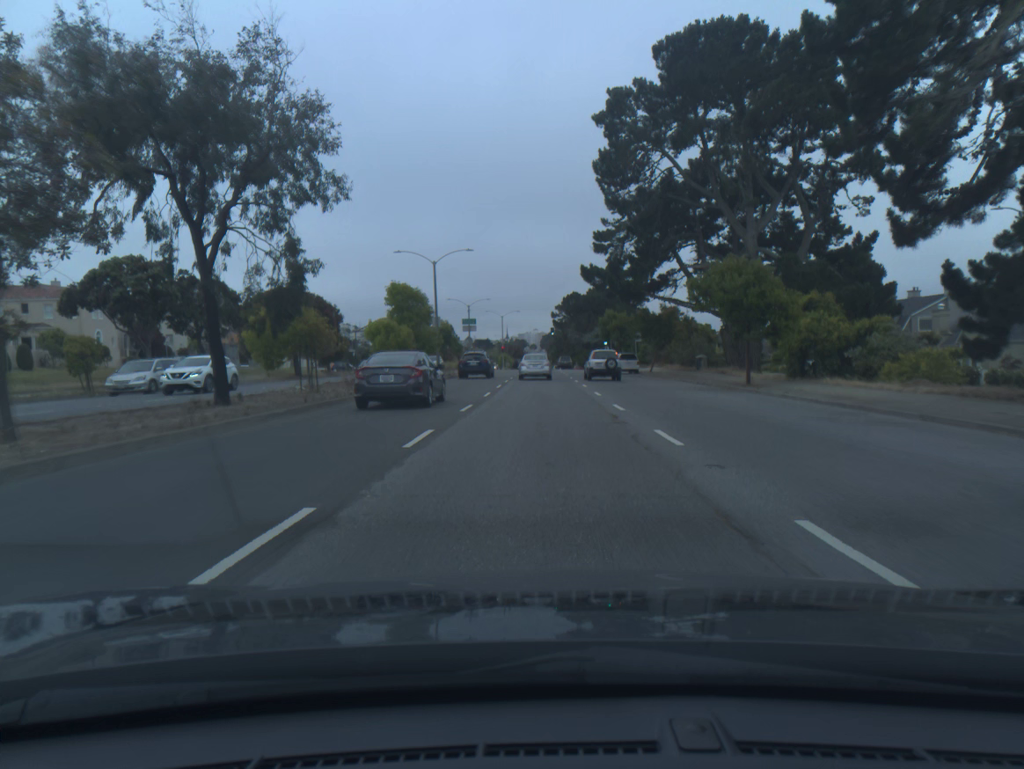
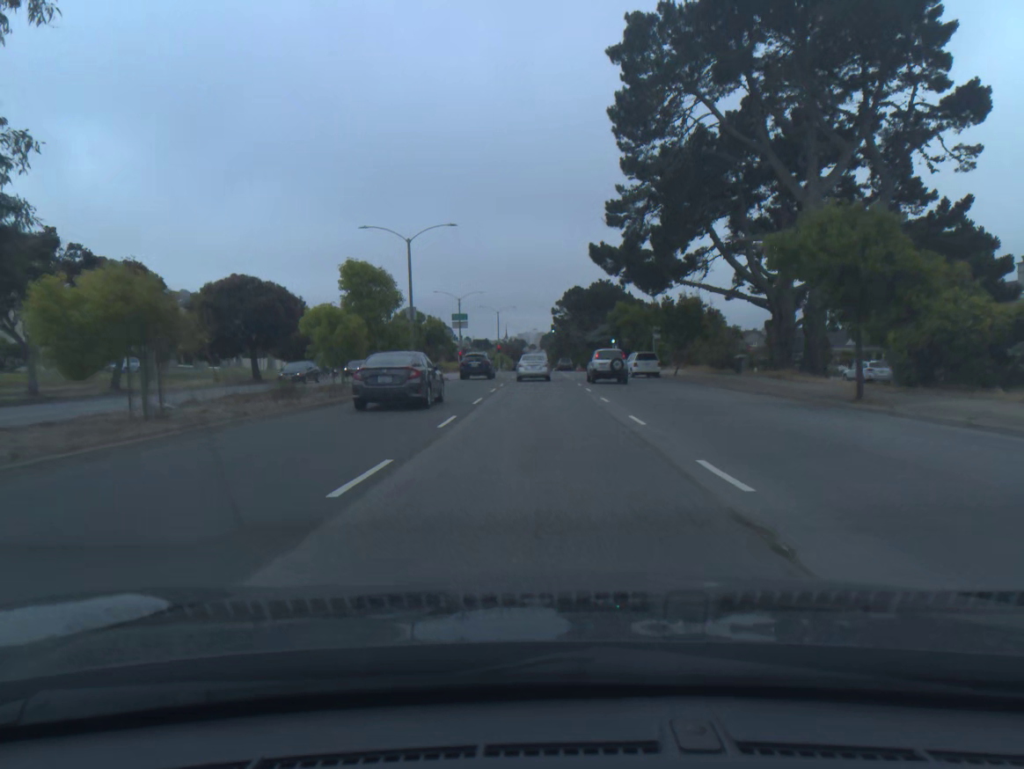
(0.0, +10.9) m; 0°
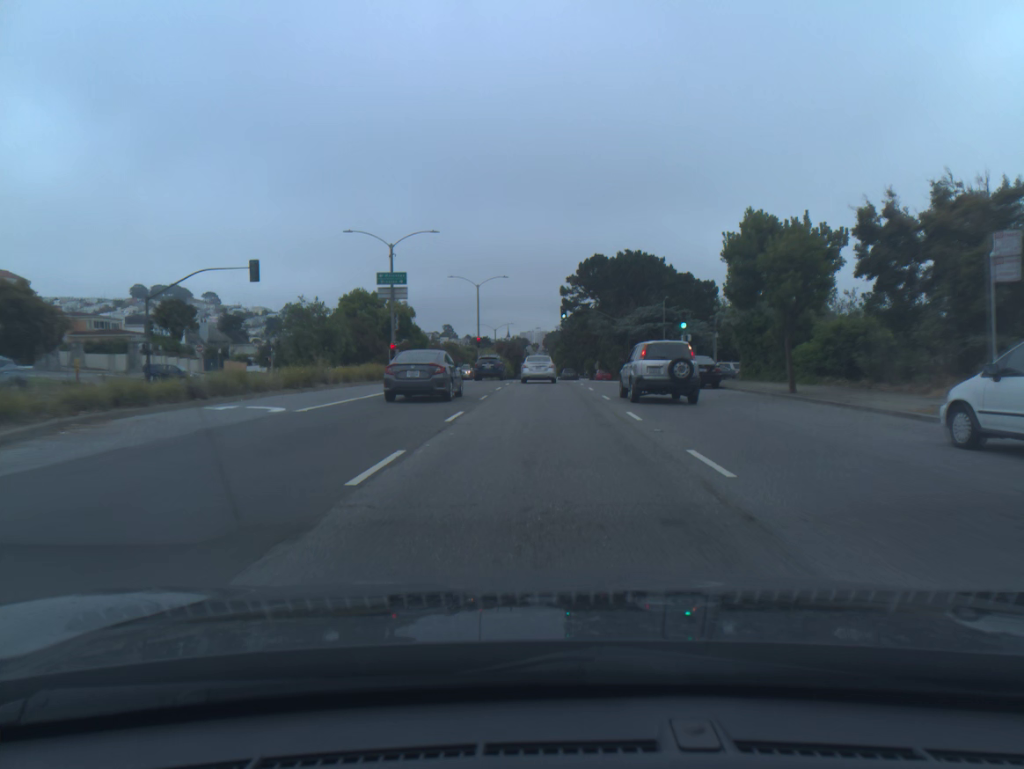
(0.0, +43.0) m; 0°
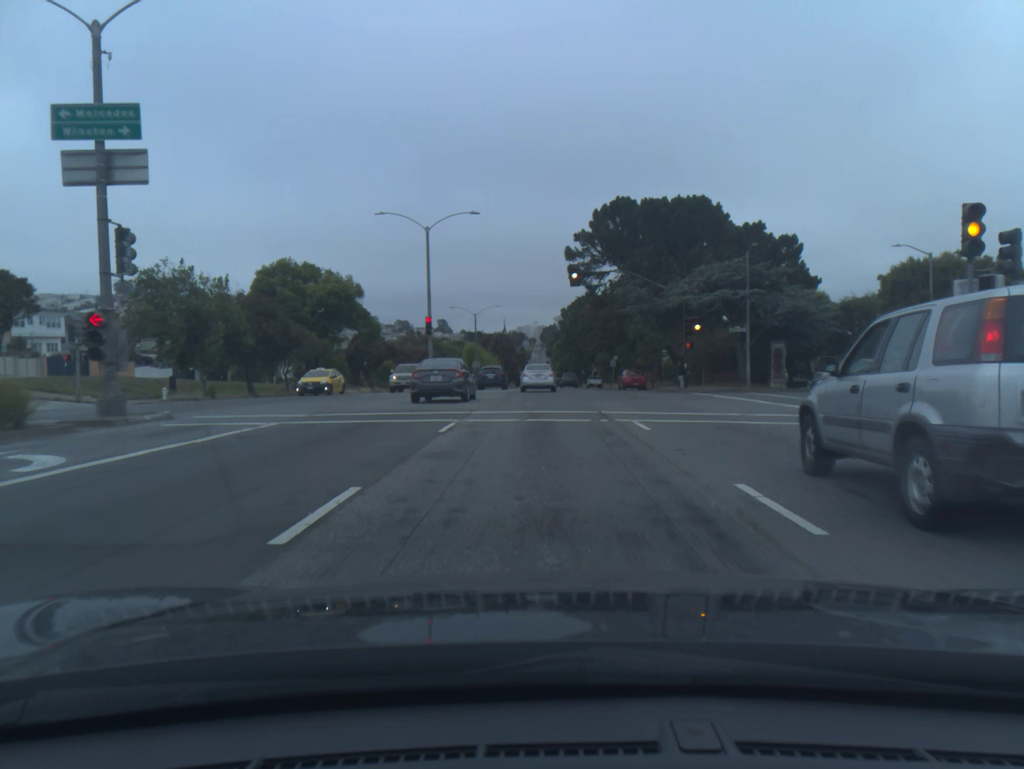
(+0.1, +31.8) m; 0°
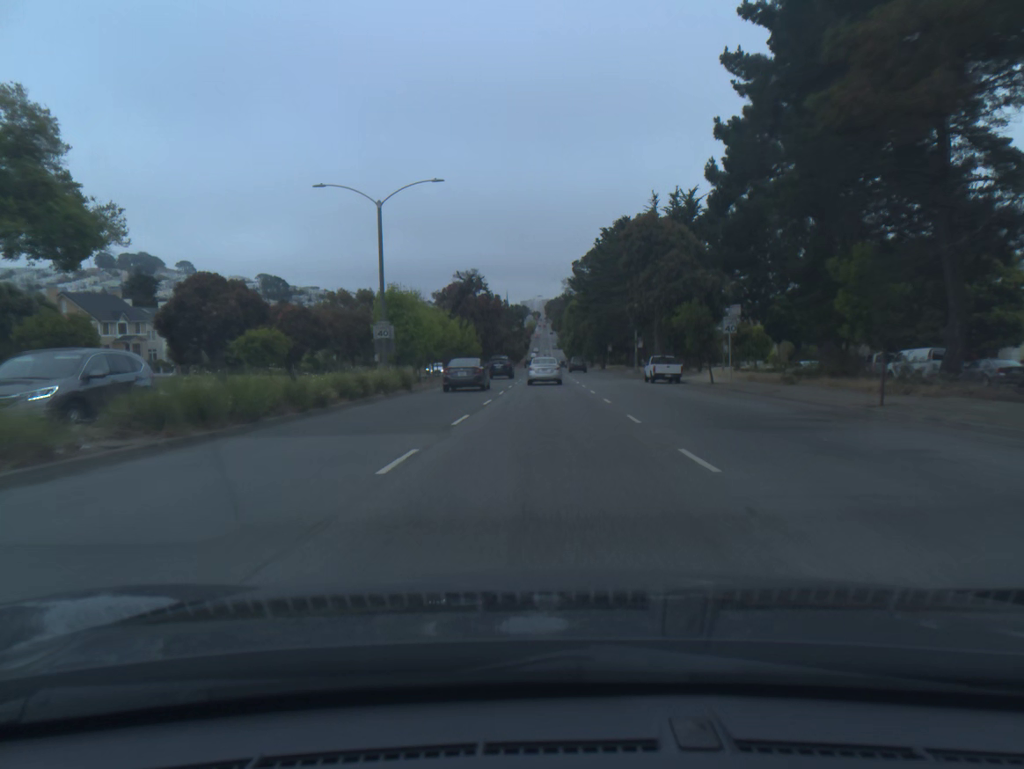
(-0.2, +53.3) m; -1°
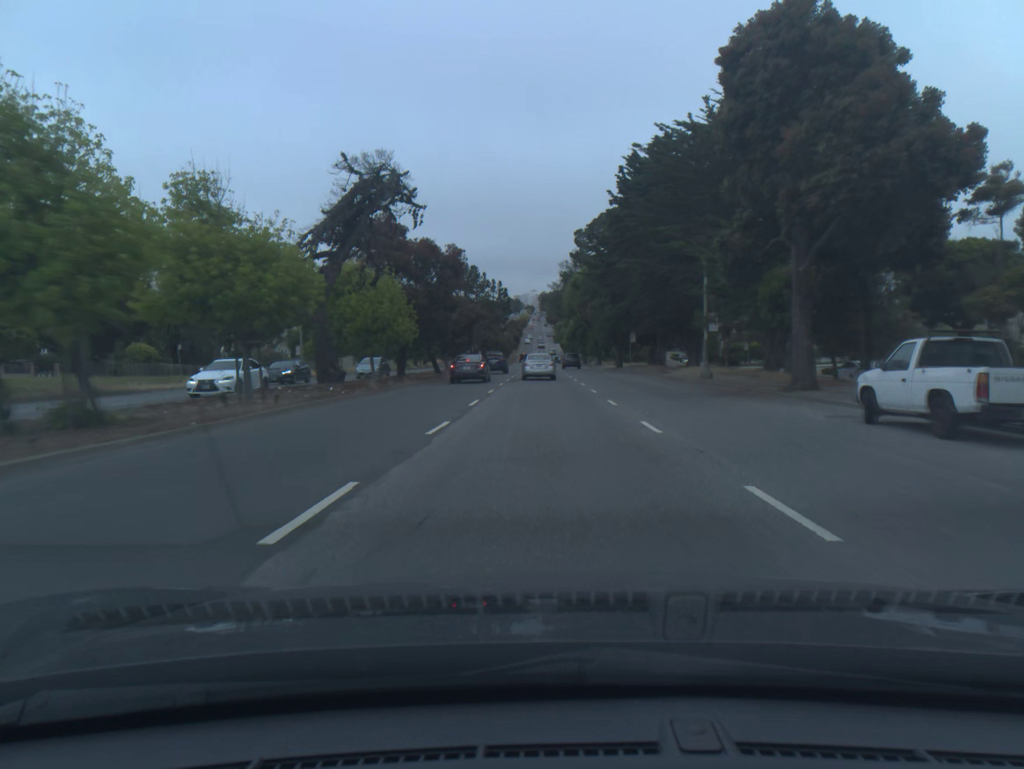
(+0.1, +32.7) m; +1°
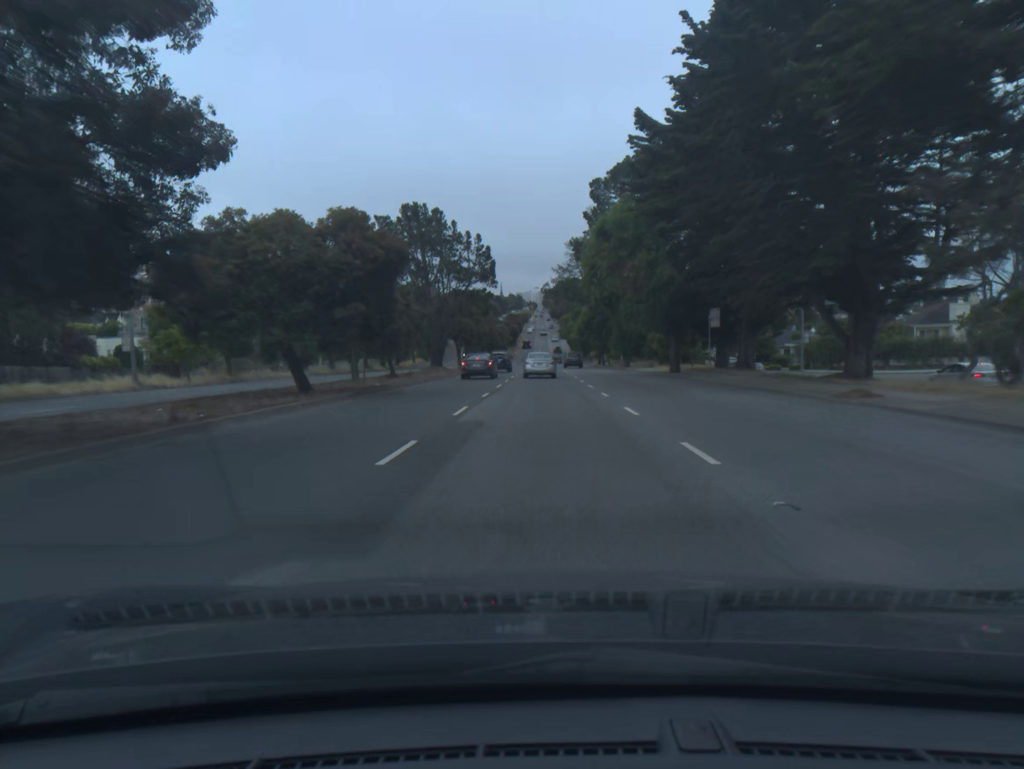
(-0.1, +33.1) m; 0°
